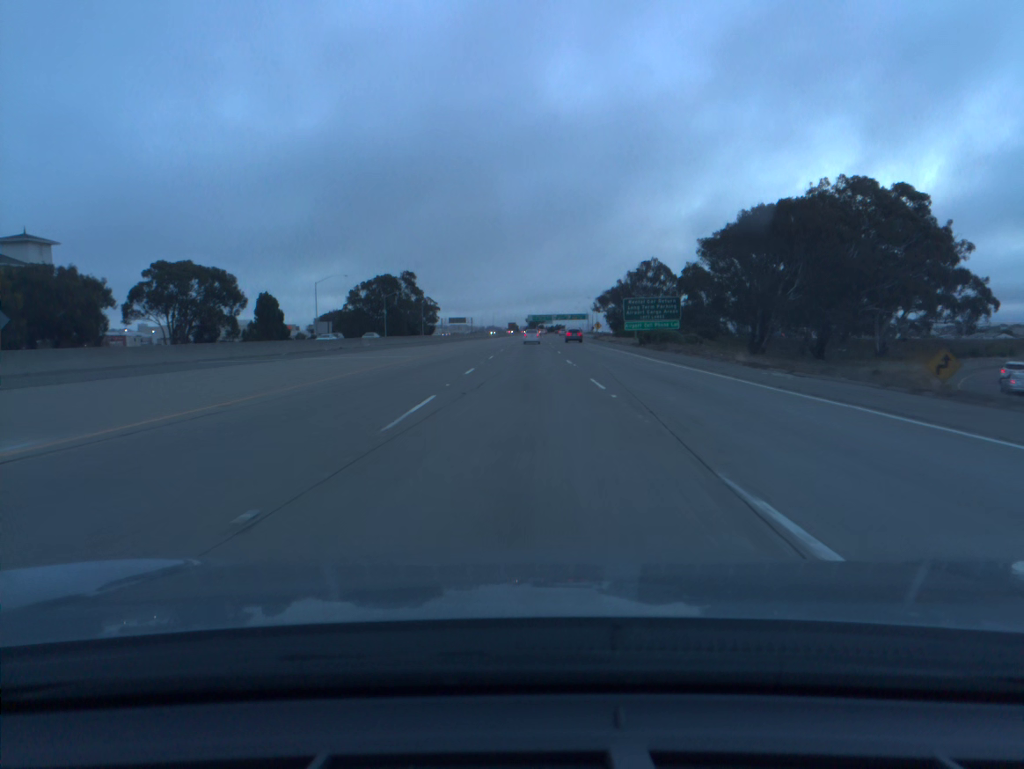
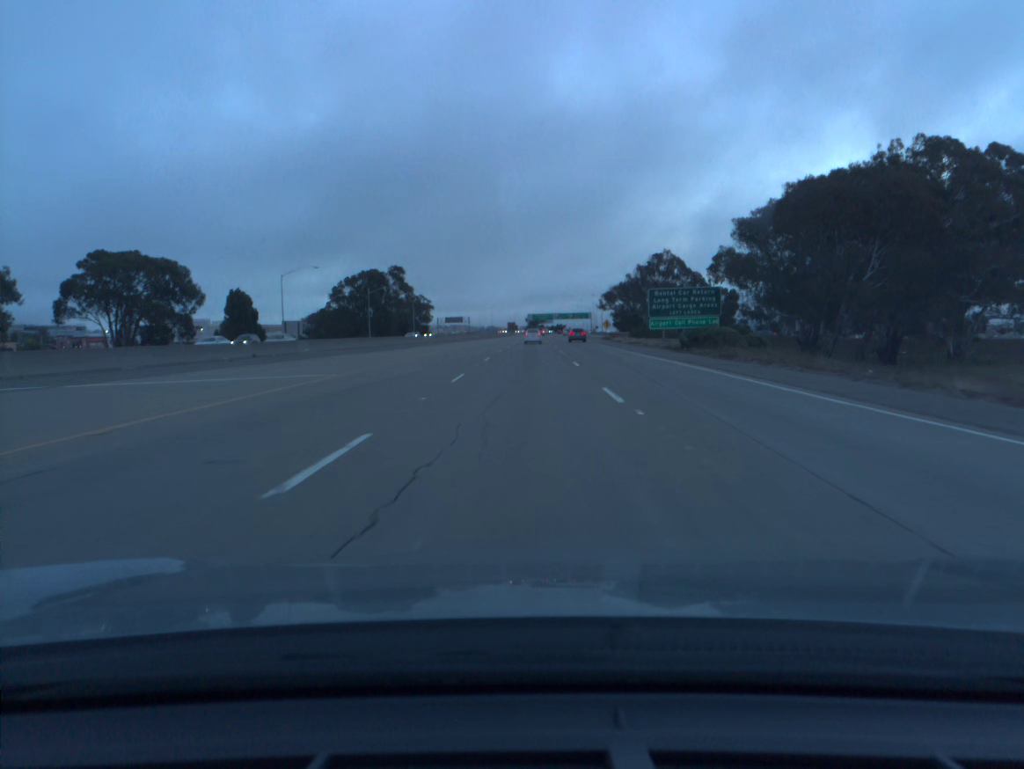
(0.0, +19.1) m; 0°
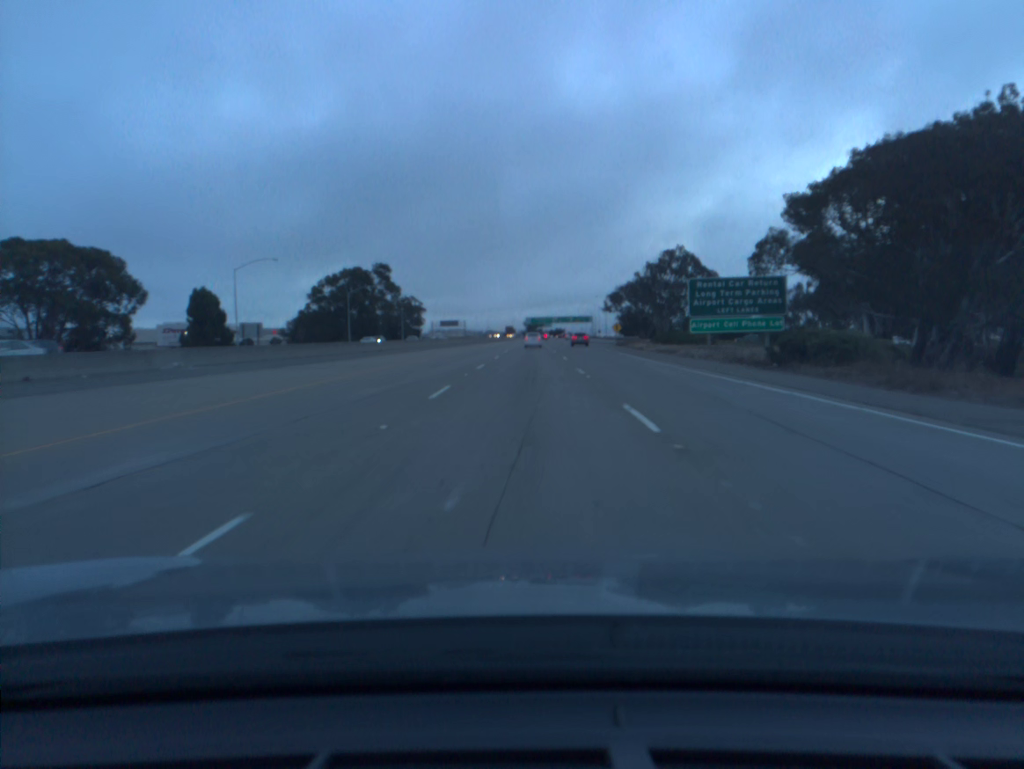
(0.0, +19.0) m; 0°
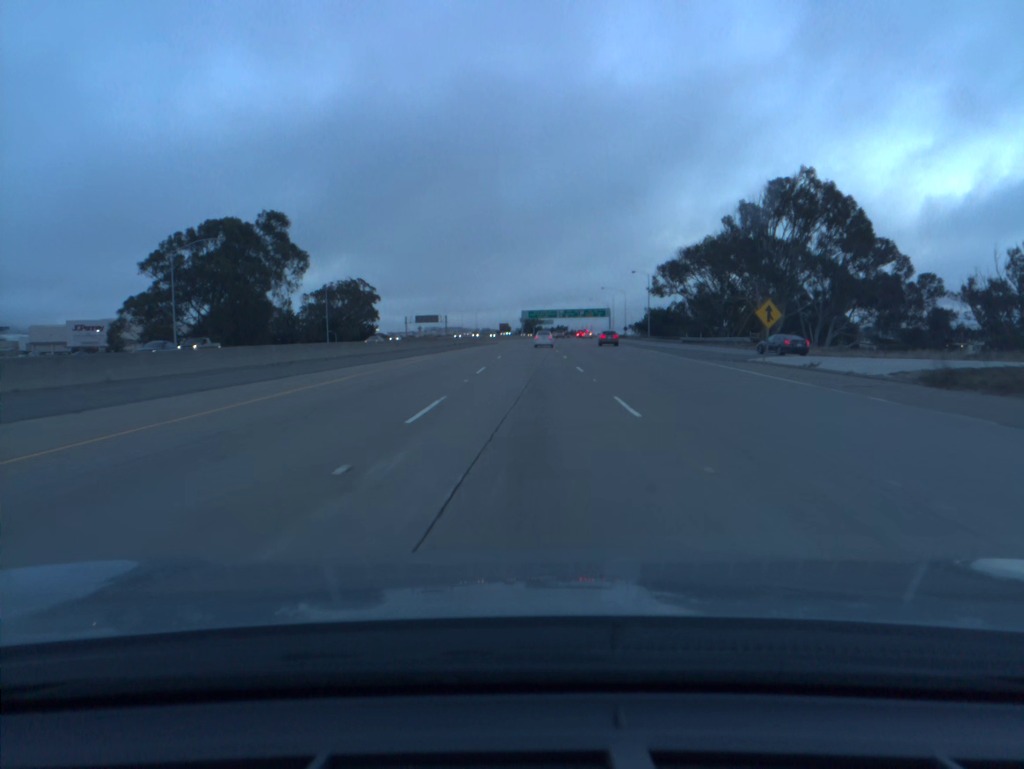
(+0.1, +76.0) m; 0°
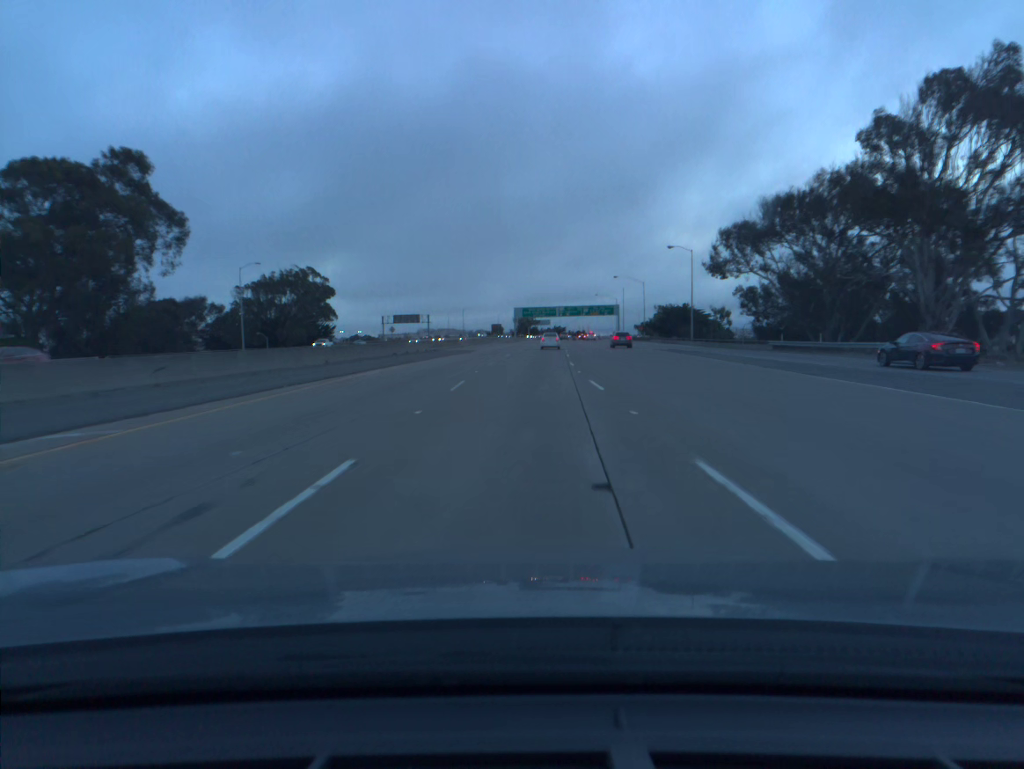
(+0.1, +37.7) m; 0°
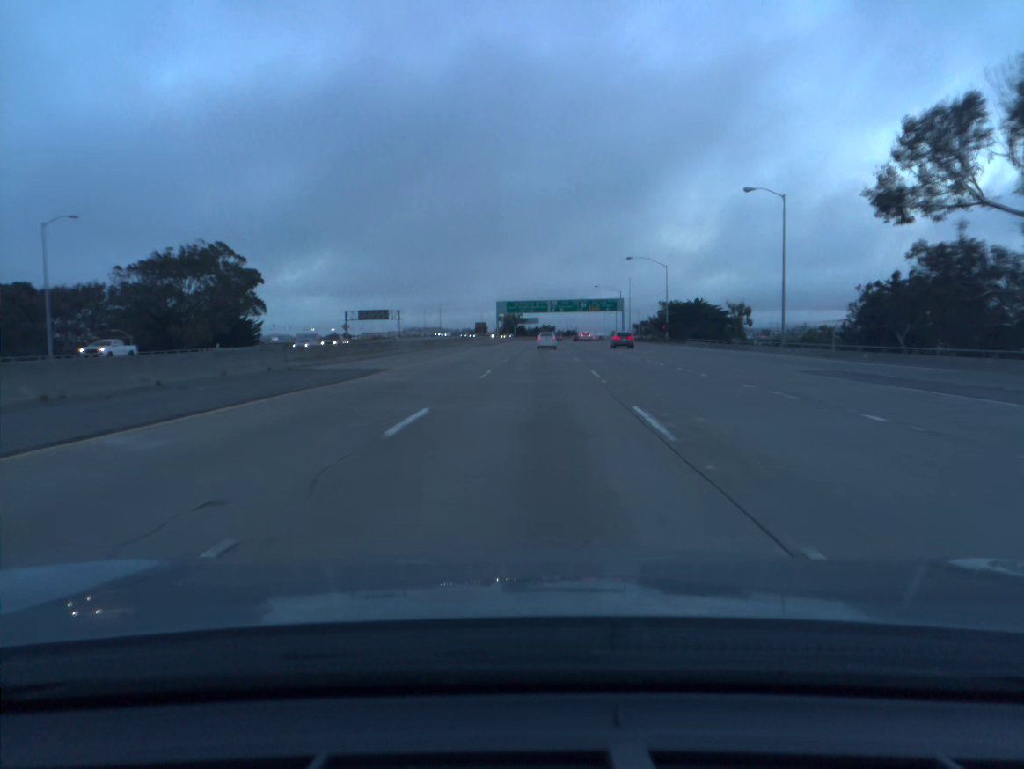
(+0.2, +37.5) m; +1°
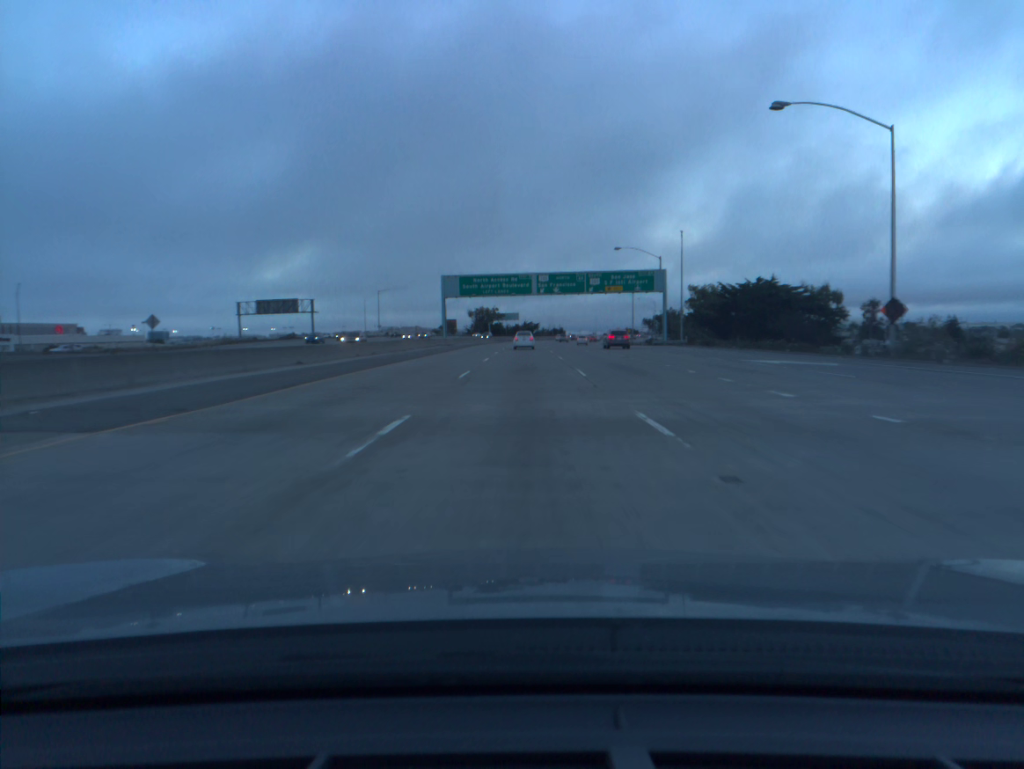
(+1.3, +74.8) m; +1°
